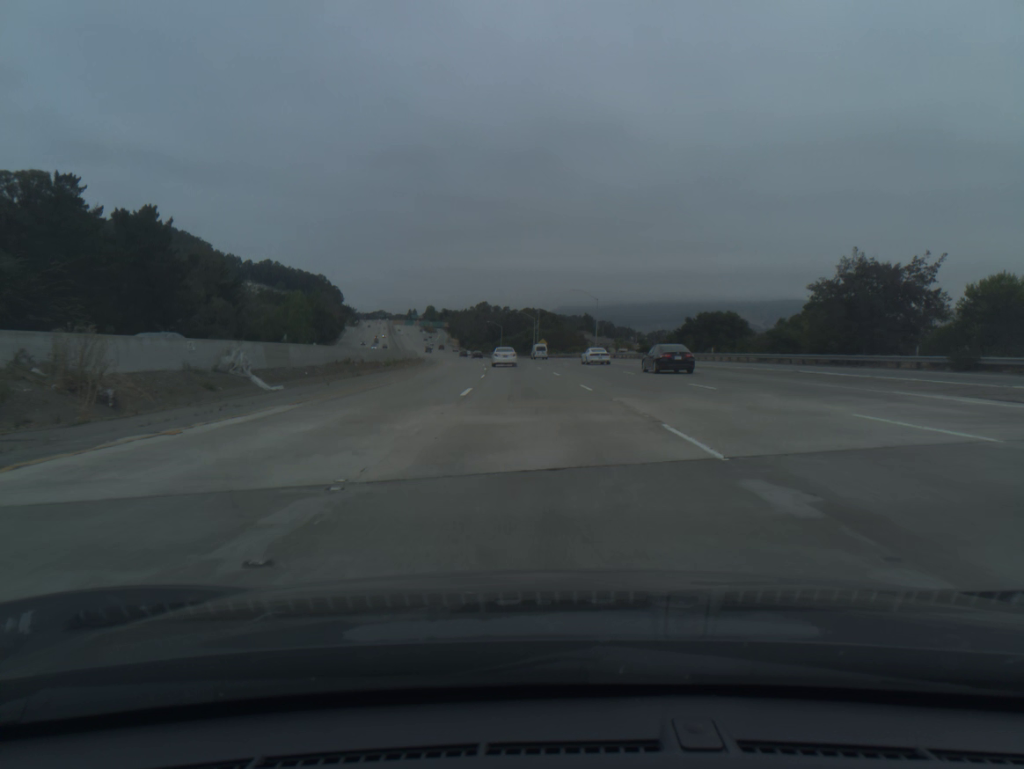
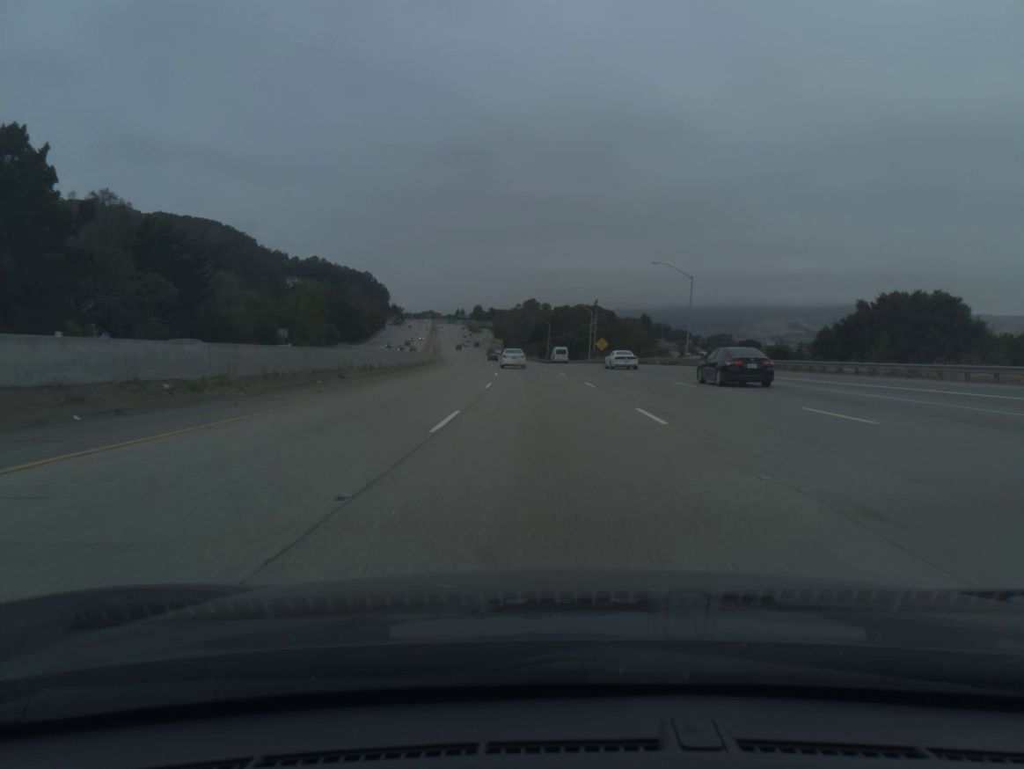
(-1.4, +39.0) m; -4°
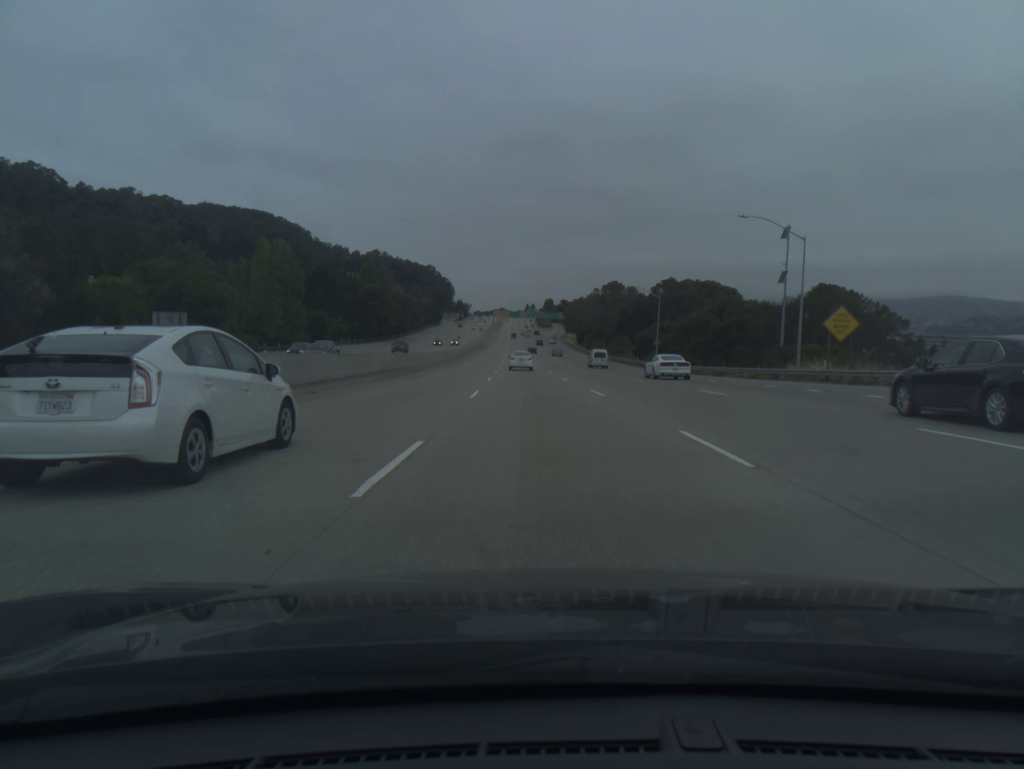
(-3.6, +77.7) m; -5°
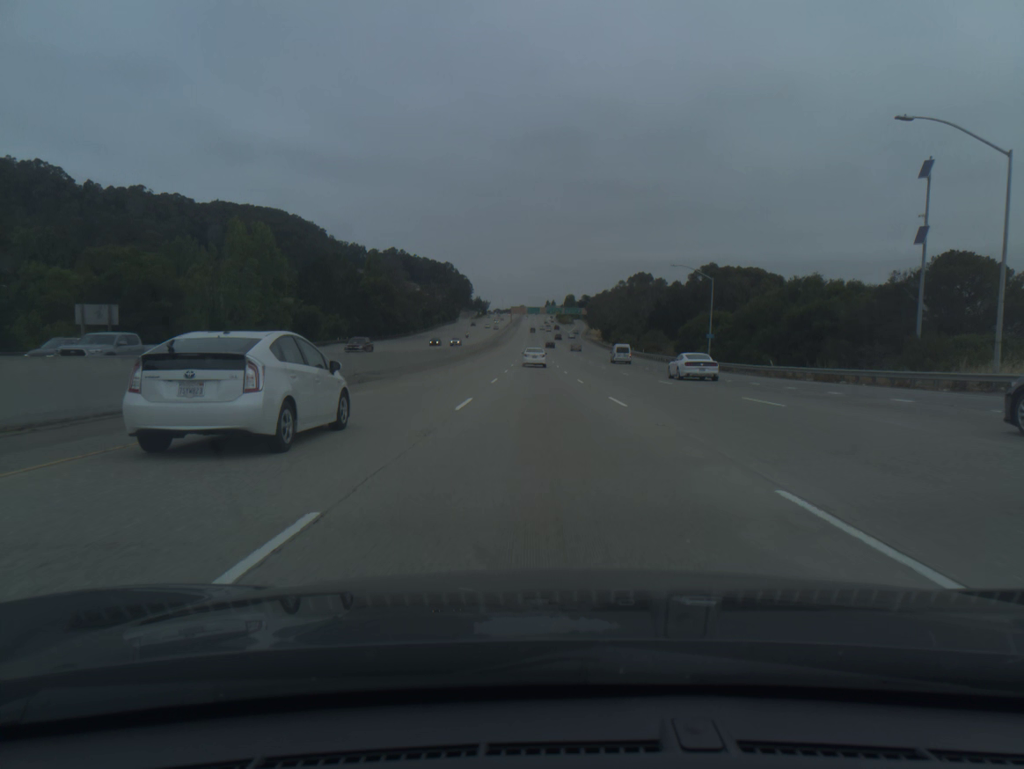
(-0.2, +19.4) m; -1°
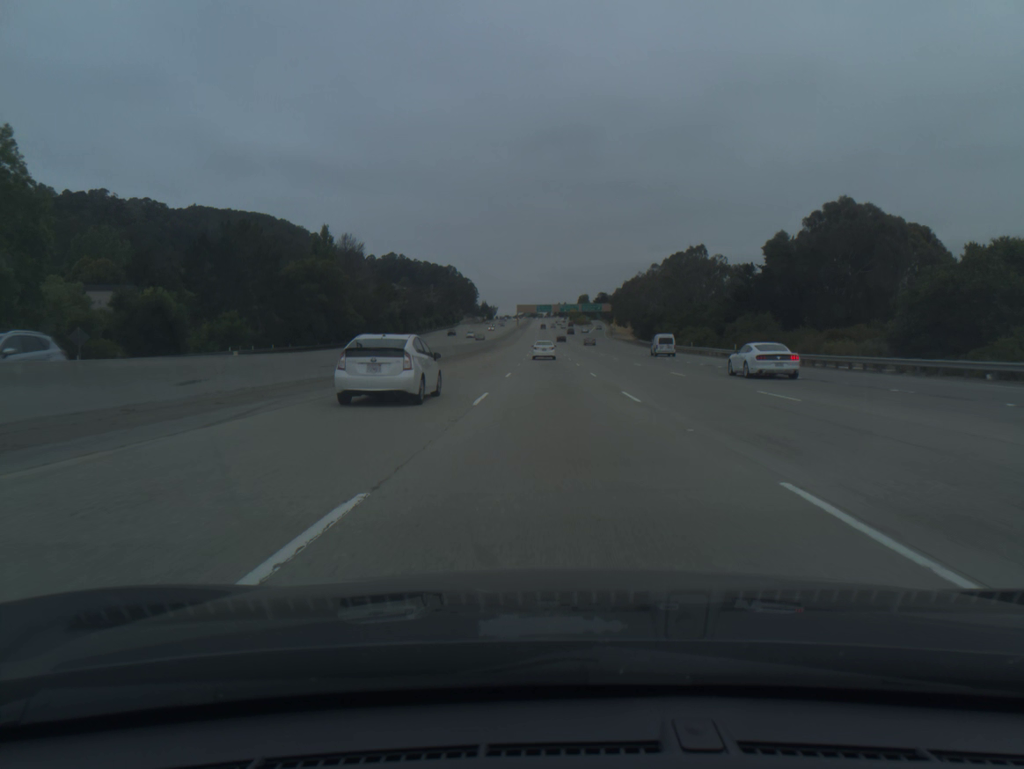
(-1.0, +58.2) m; -1°
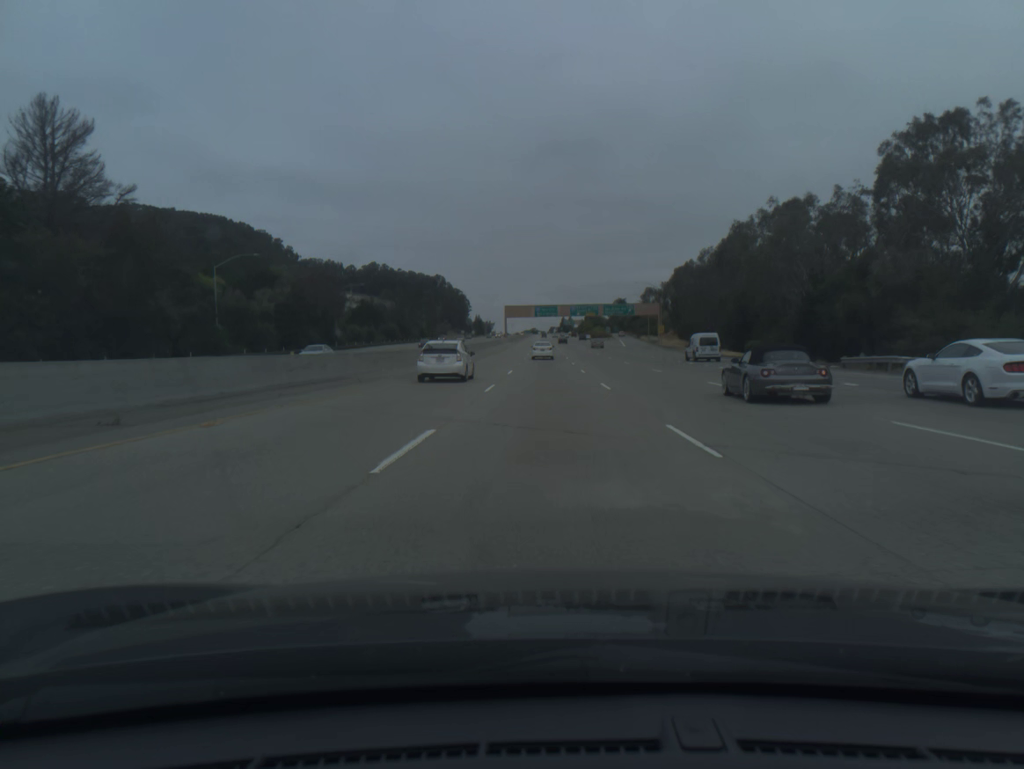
(+0.2, +96.6) m; 0°
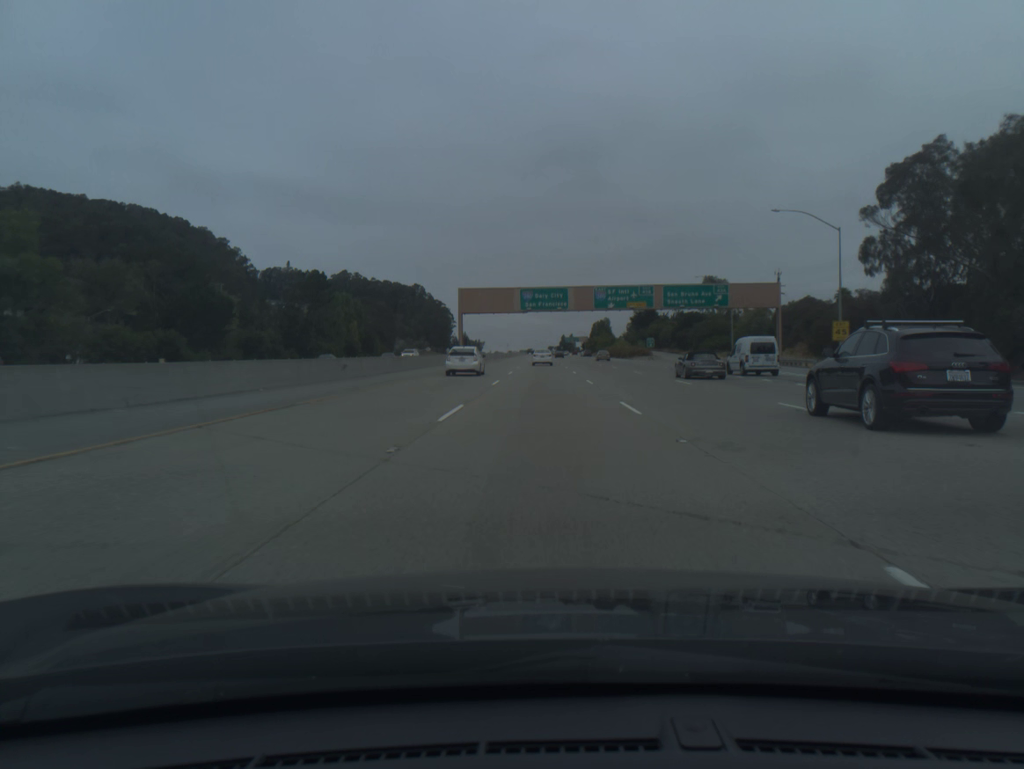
(+0.3, +95.9) m; 0°
